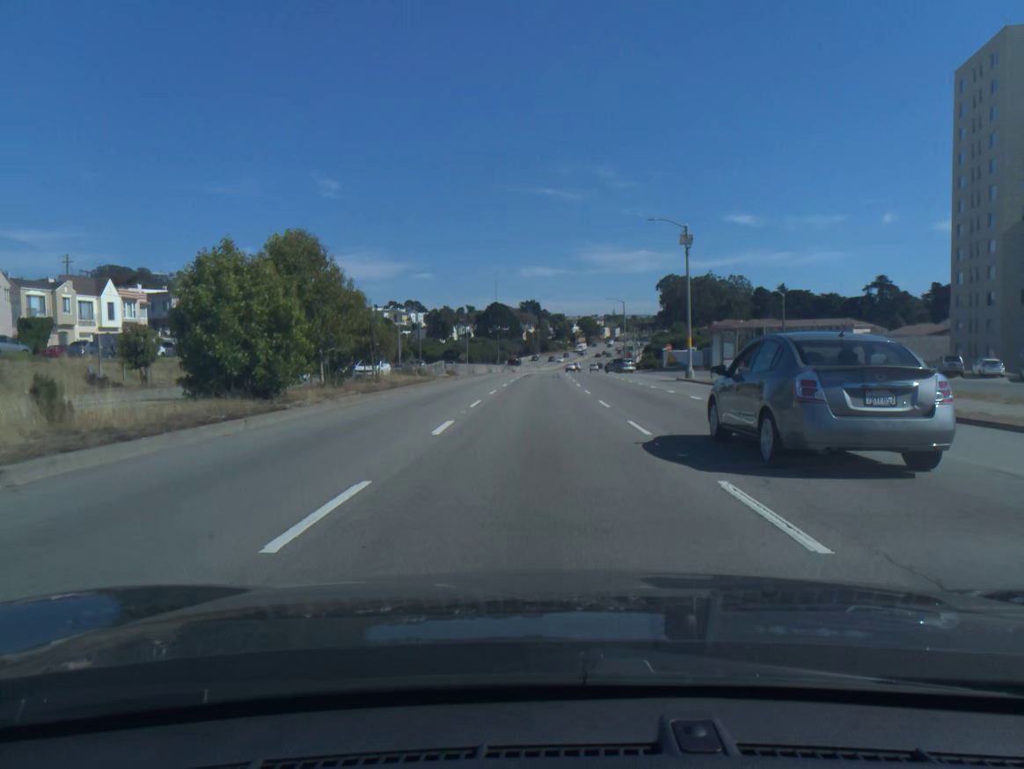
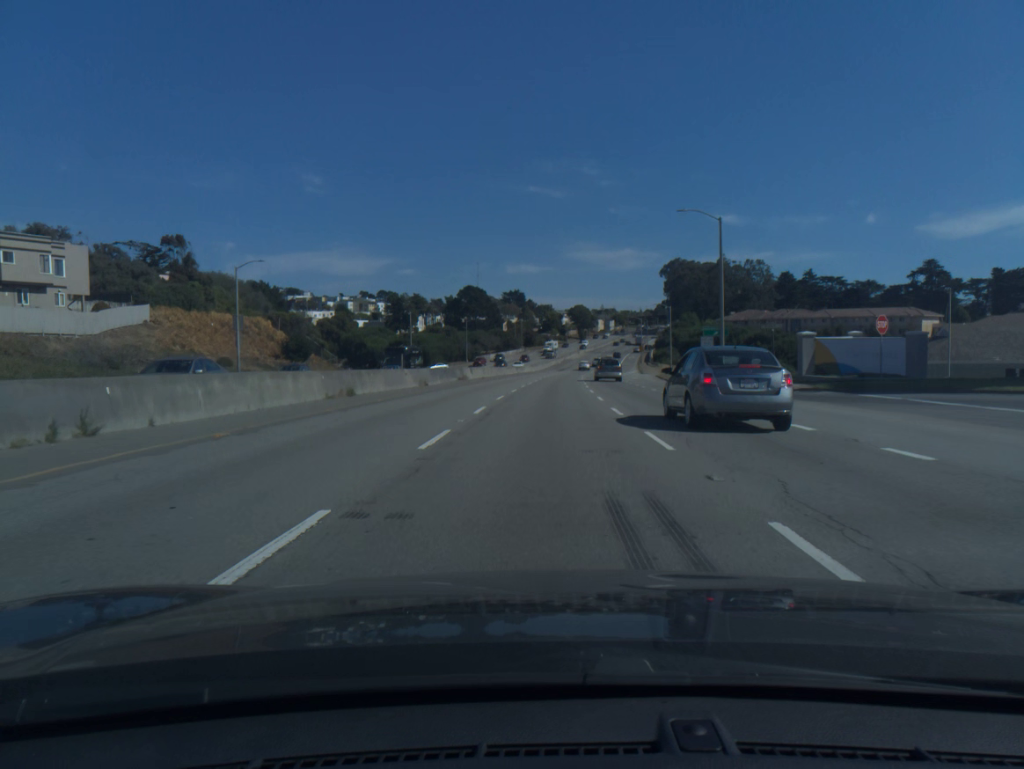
(+0.2, +60.9) m; +1°
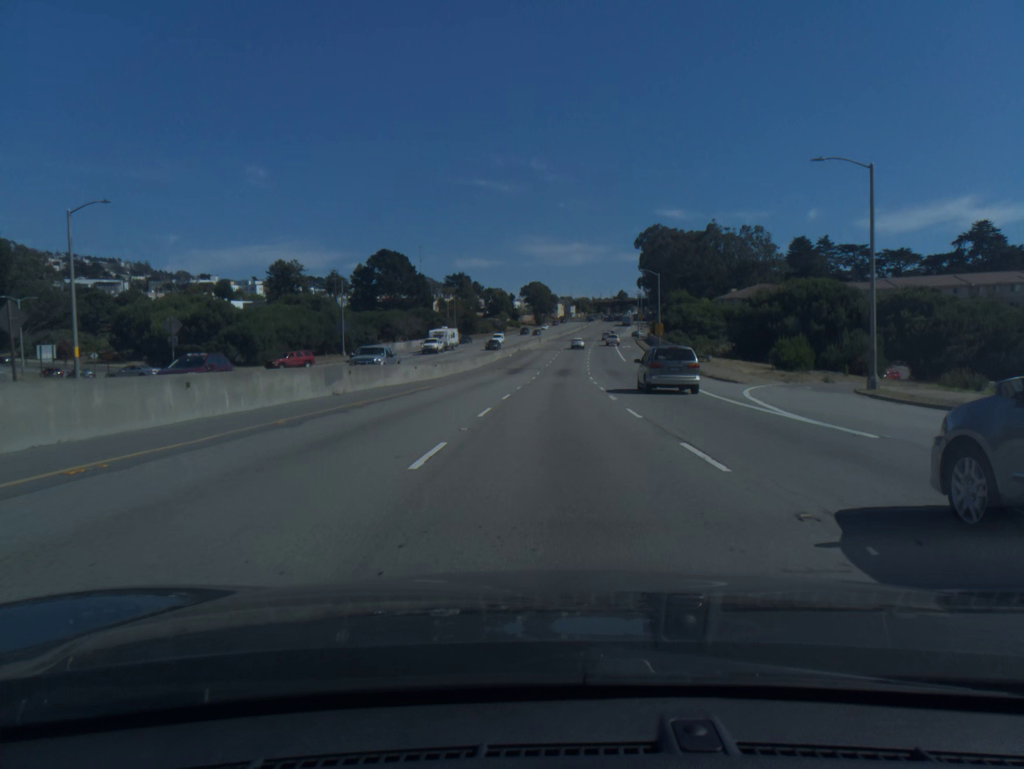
(+1.9, +75.9) m; +3°
